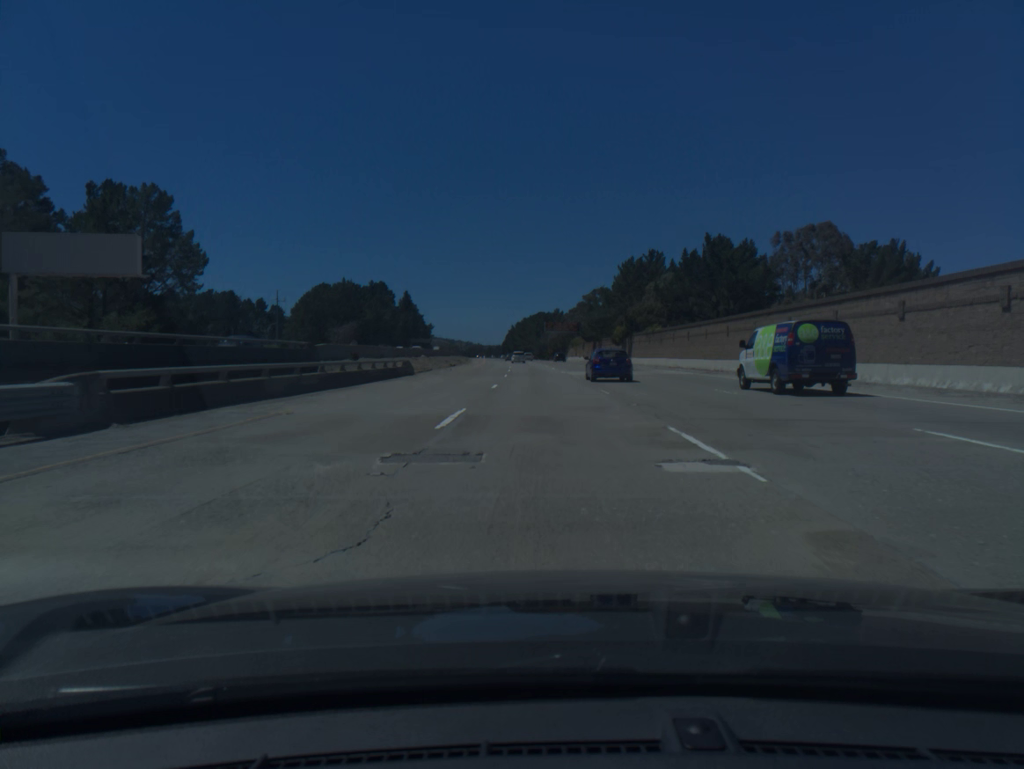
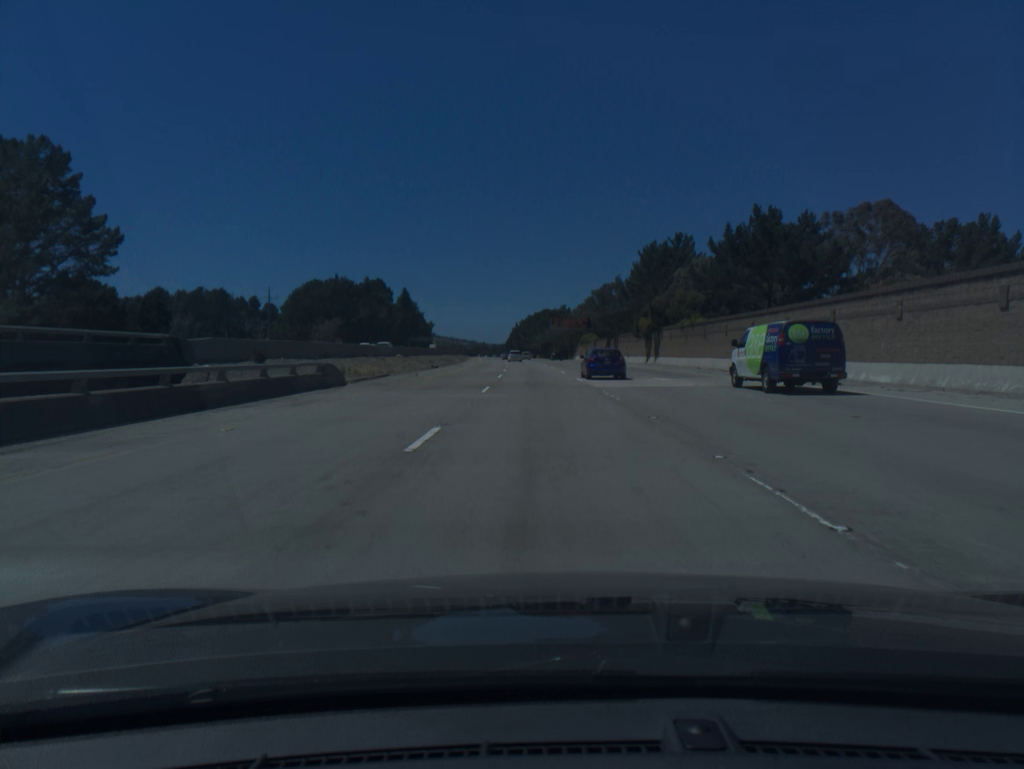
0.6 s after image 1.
(-0.1, +18.2) m; 0°
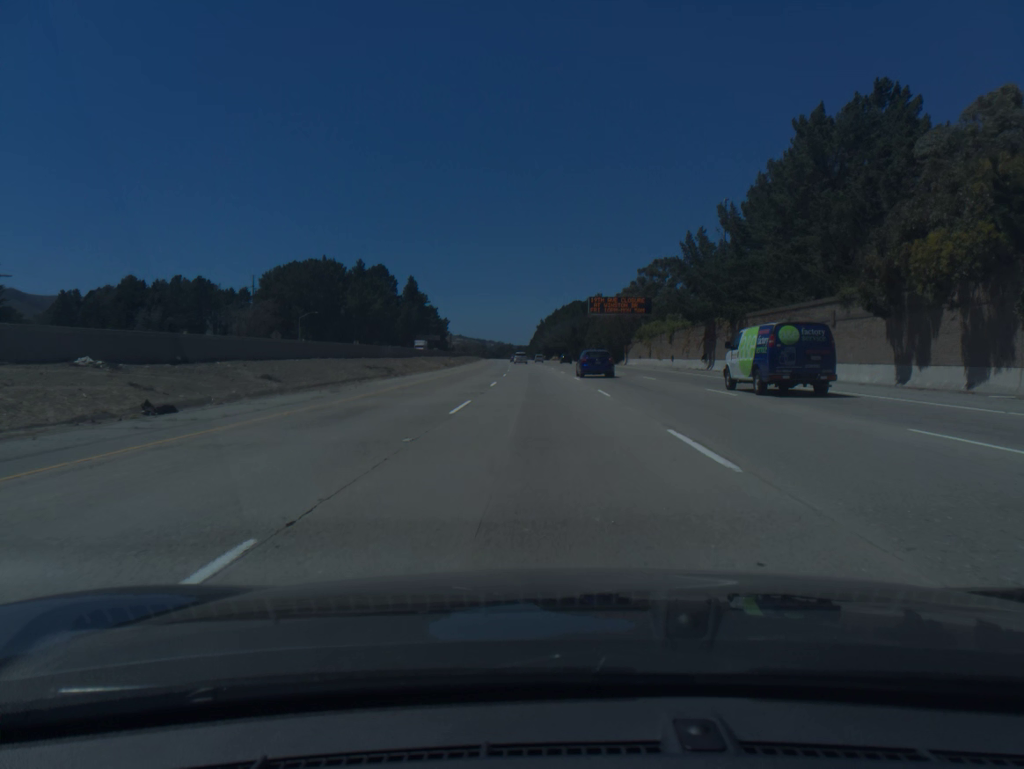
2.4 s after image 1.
(-0.8, +54.3) m; -2°
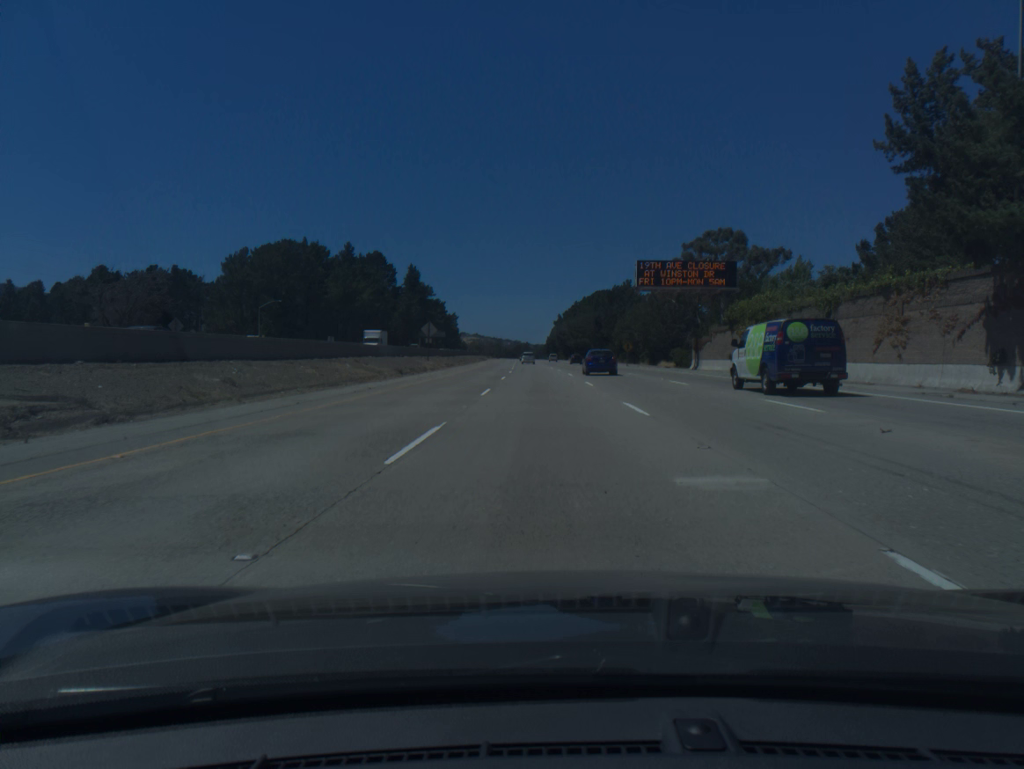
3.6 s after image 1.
(-0.3, +36.1) m; -1°
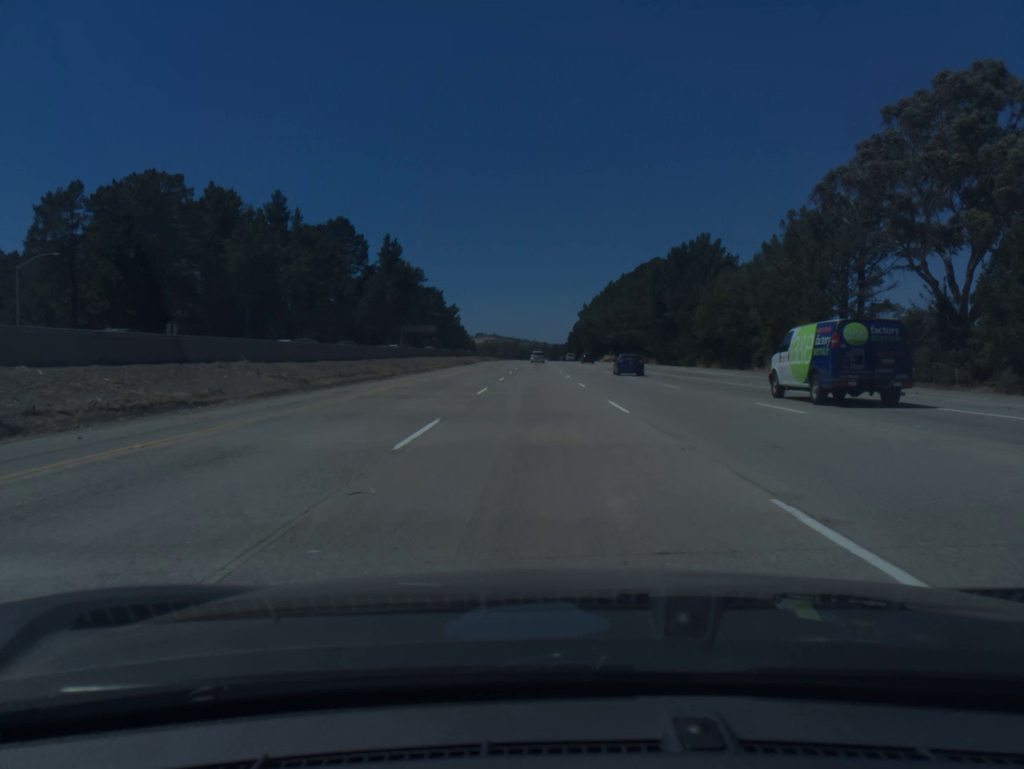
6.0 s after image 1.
(-1.1, +72.0) m; -1°
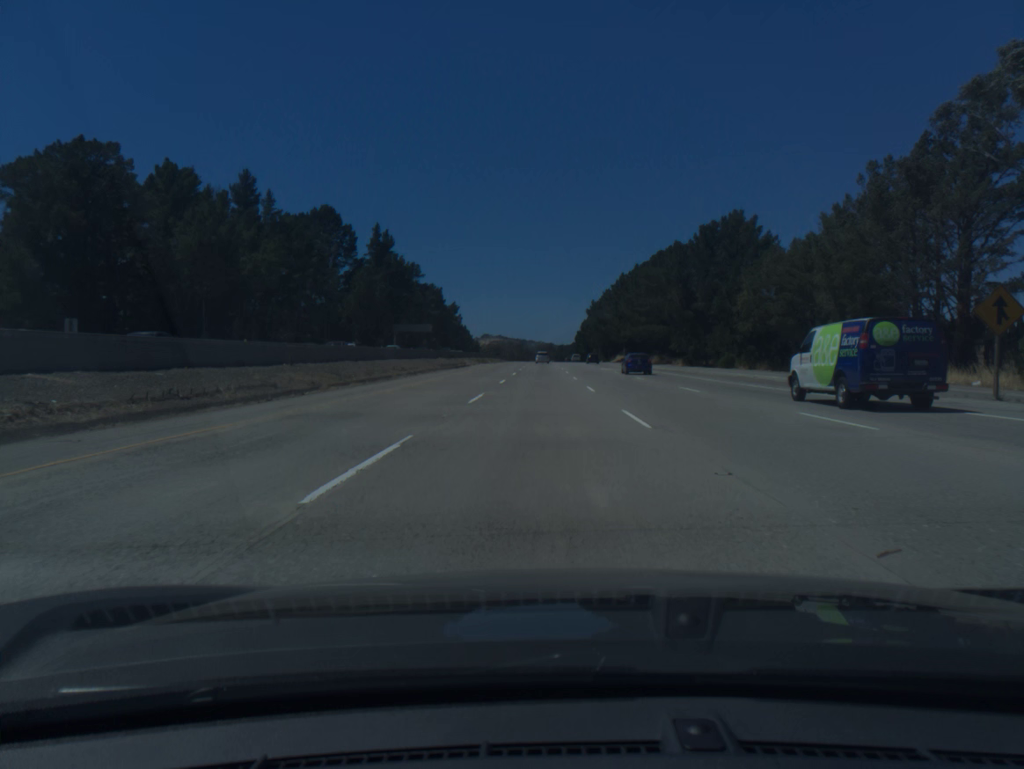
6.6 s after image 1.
(-0.1, +18.1) m; 0°
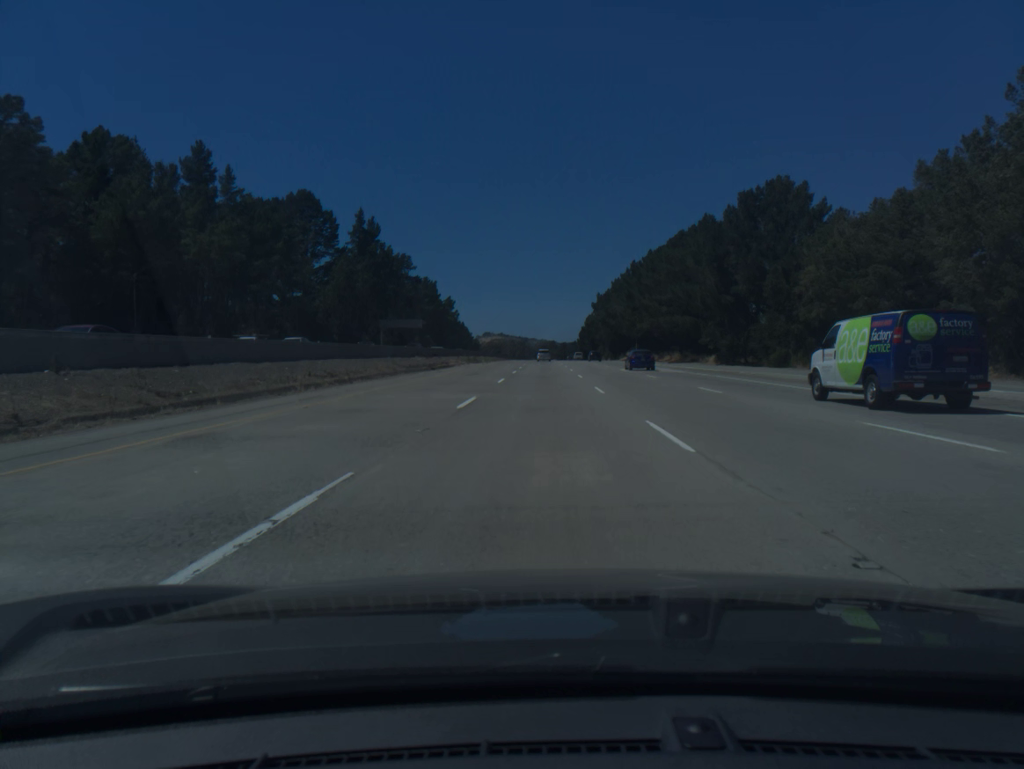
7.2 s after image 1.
(0.0, +18.2) m; 0°
